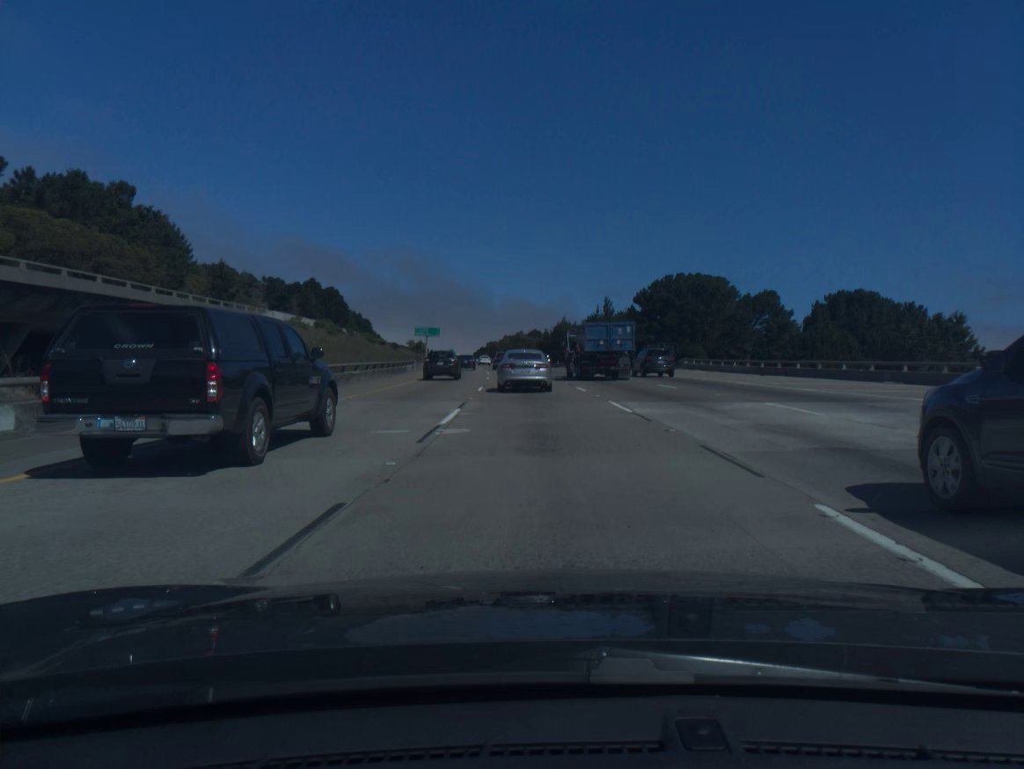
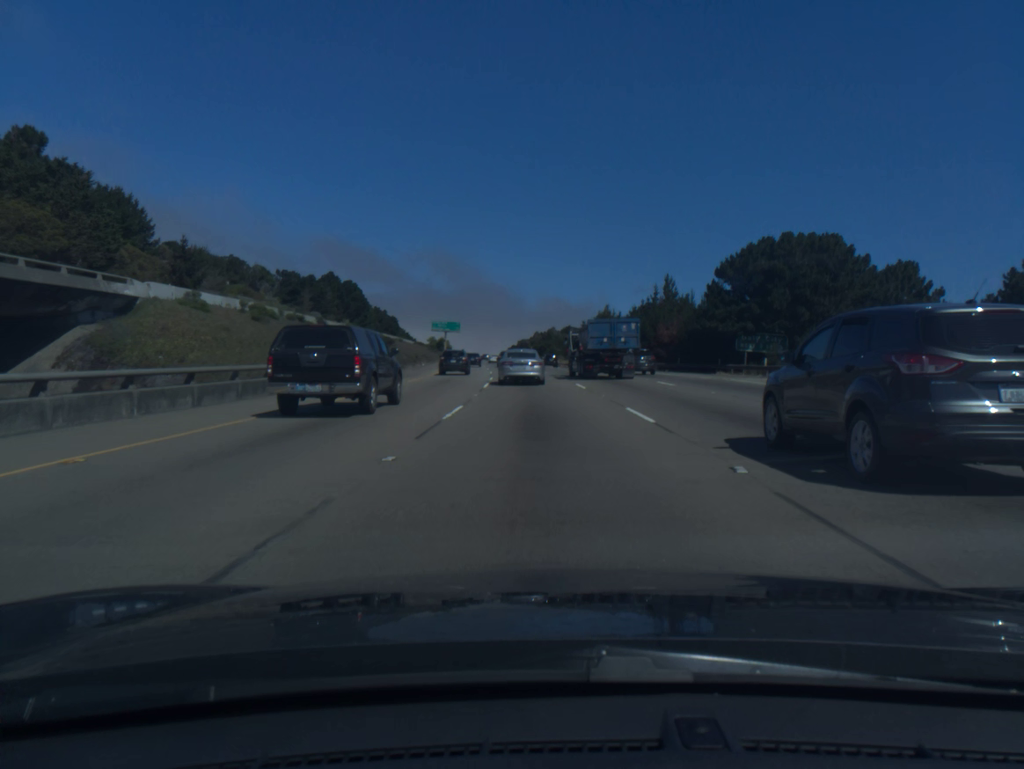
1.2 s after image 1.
(-0.6, +28.3) m; -2°
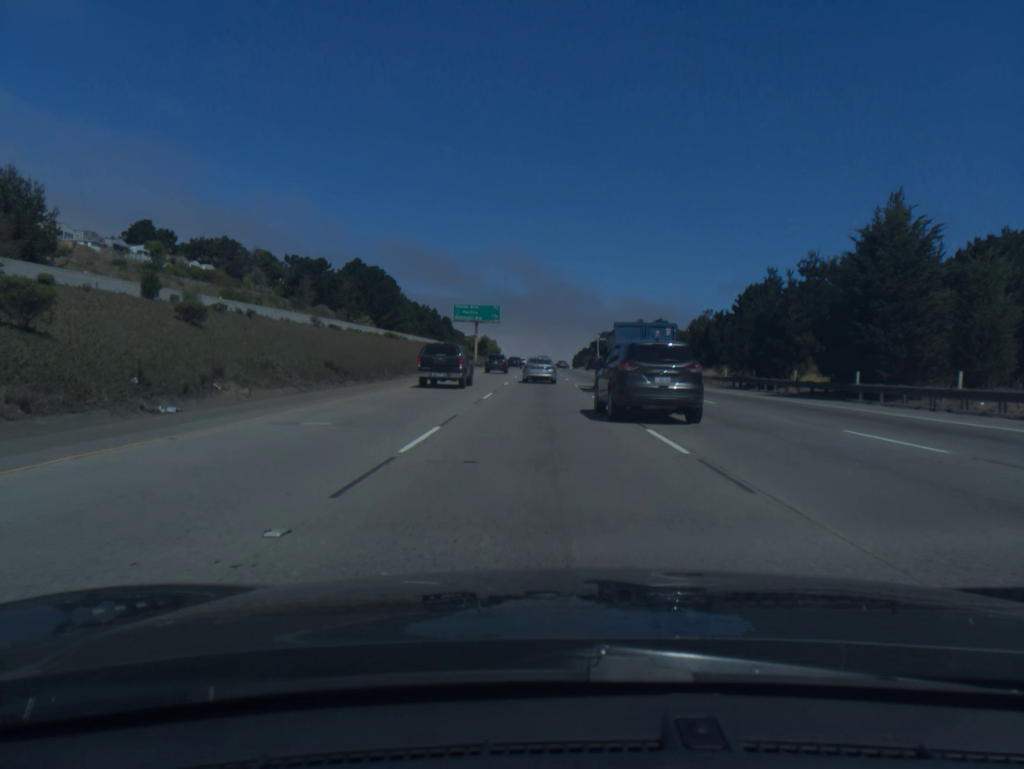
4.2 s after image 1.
(-3.4, +72.0) m; -5°
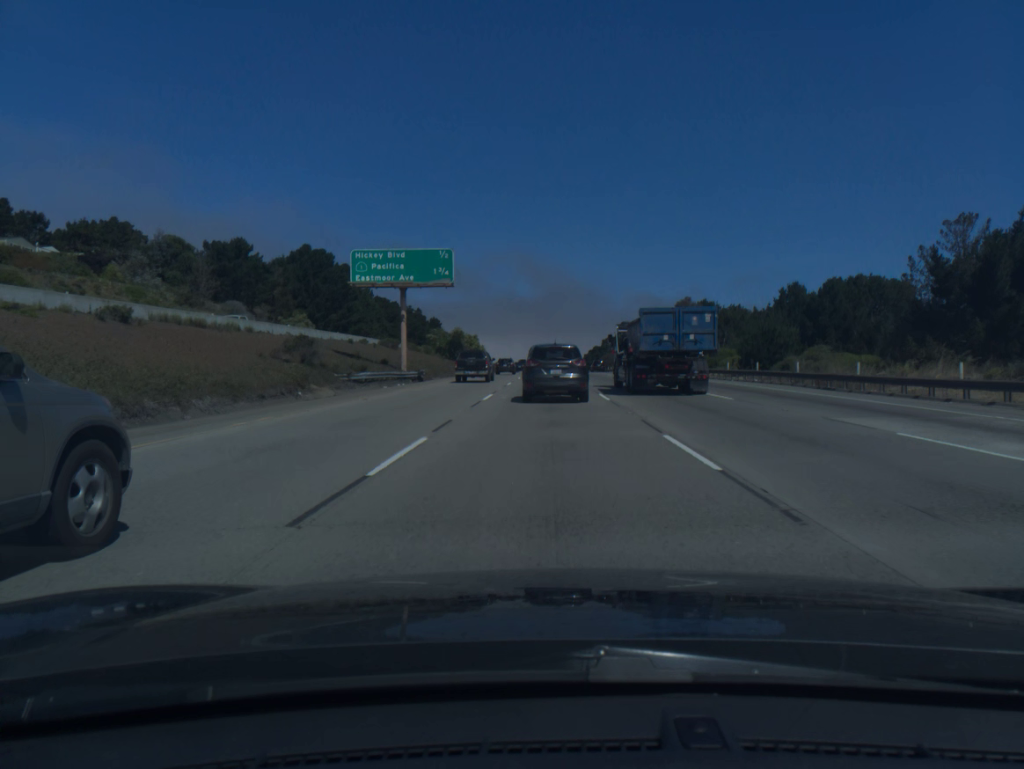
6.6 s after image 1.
(-0.3, +60.0) m; 0°
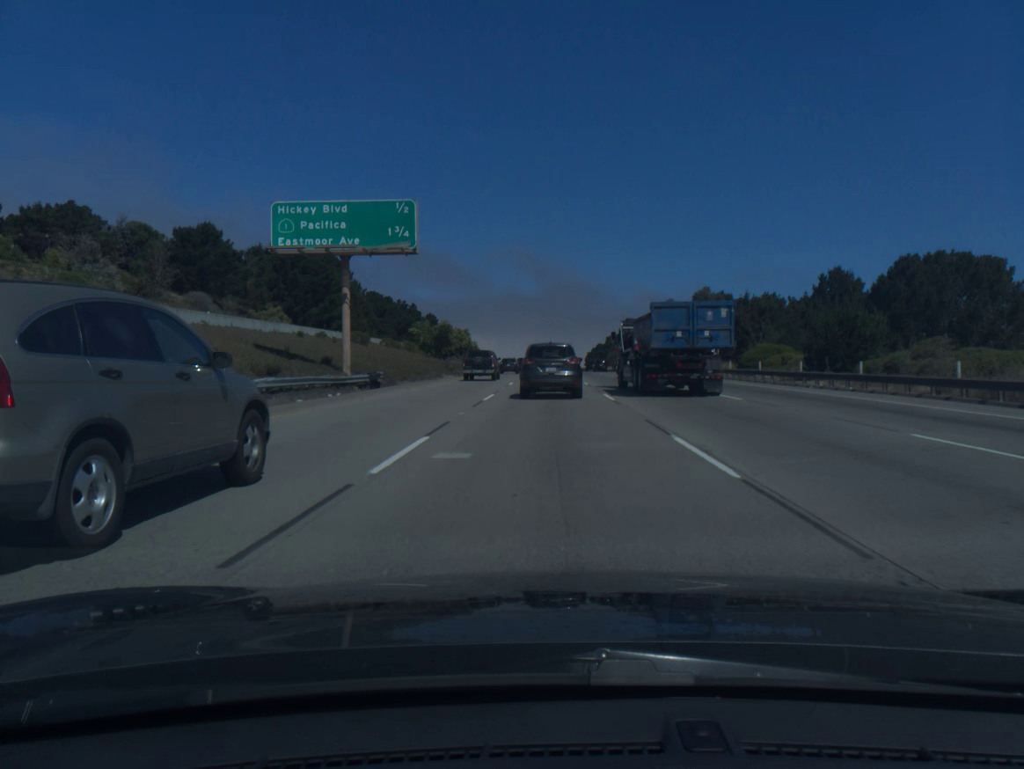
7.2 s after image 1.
(0.0, +15.1) m; 0°
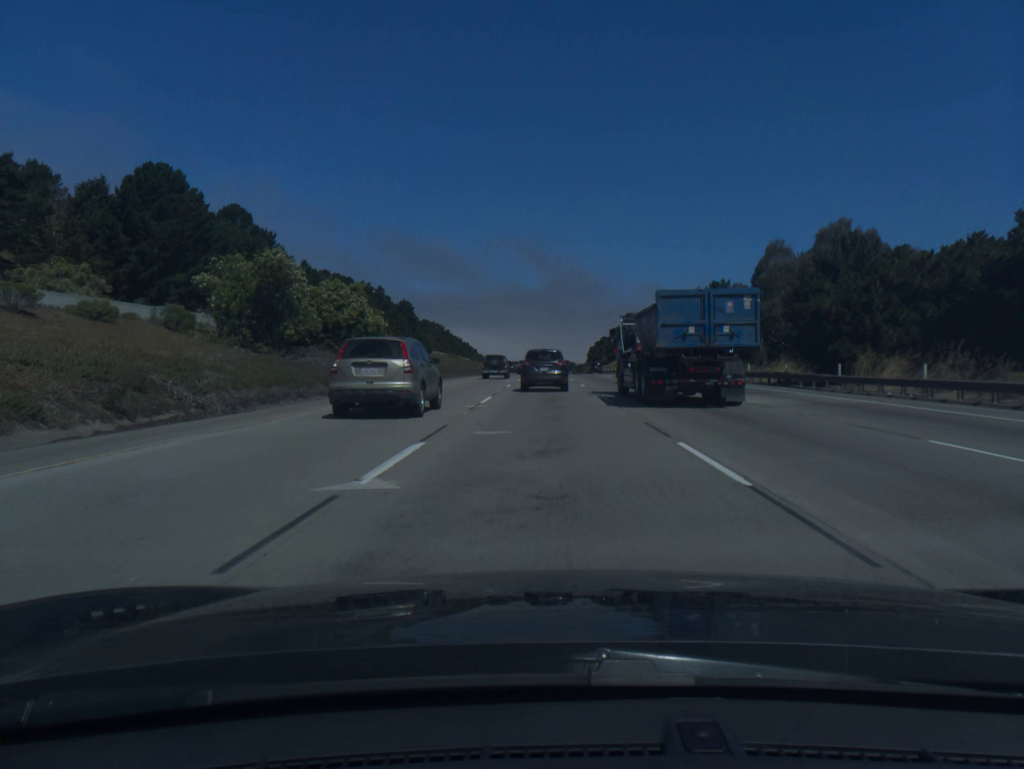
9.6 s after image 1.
(+0.1, +59.0) m; 0°
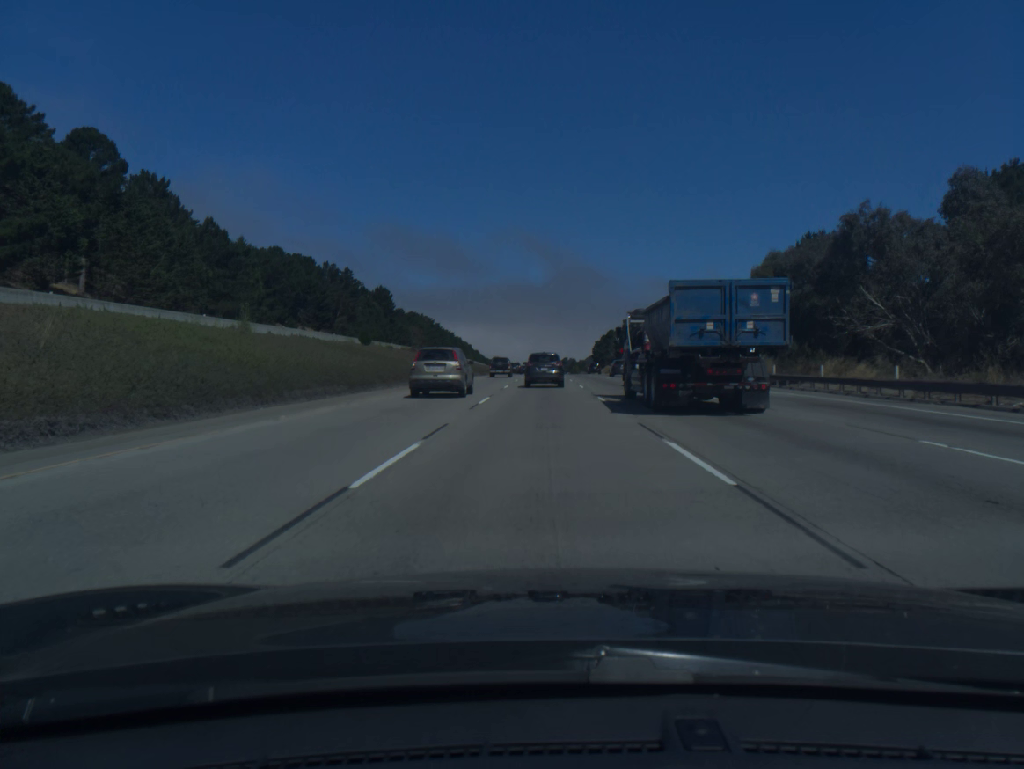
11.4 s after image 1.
(0.0, +43.7) m; 0°
